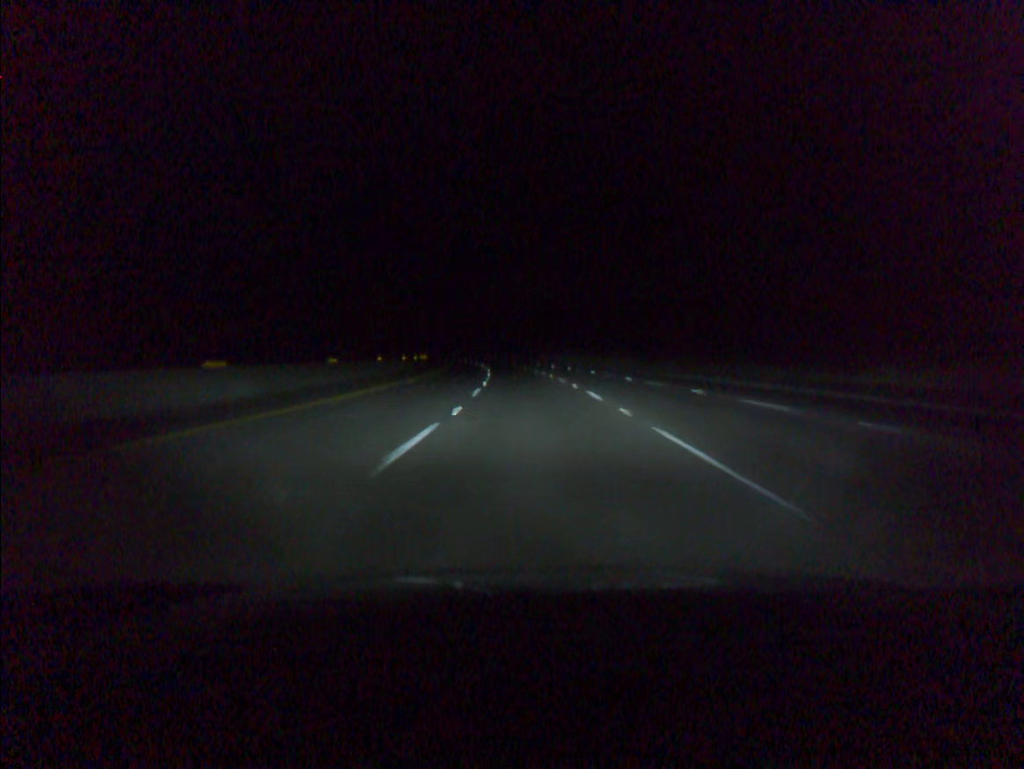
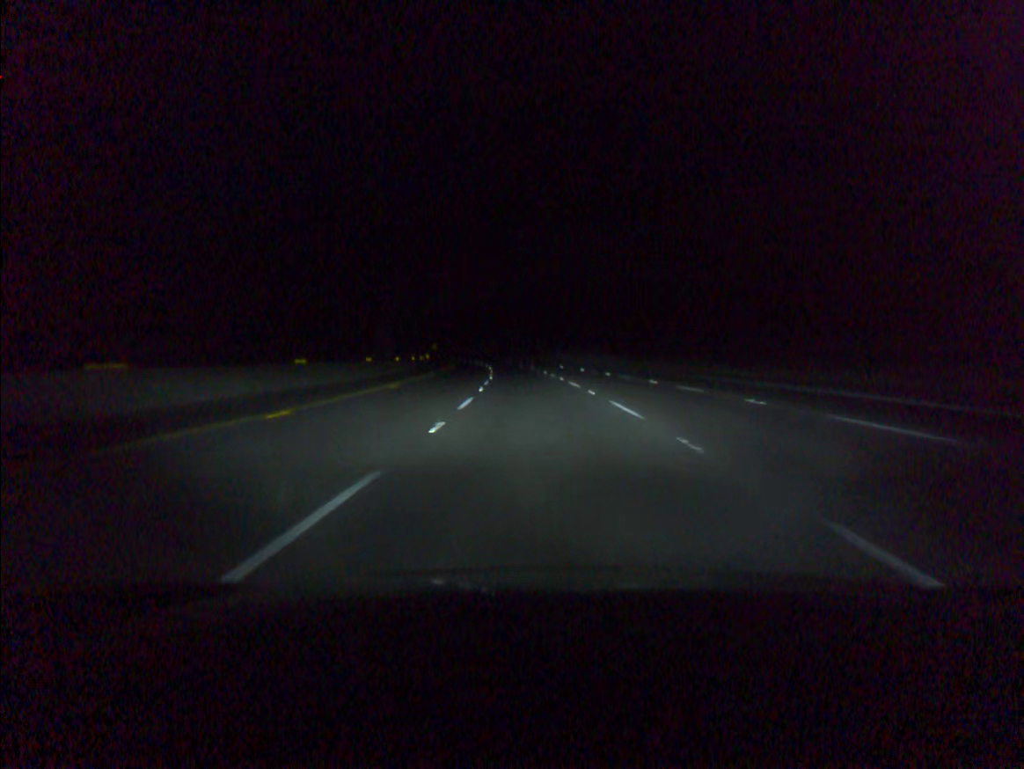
(-0.3, +20.4) m; -2°
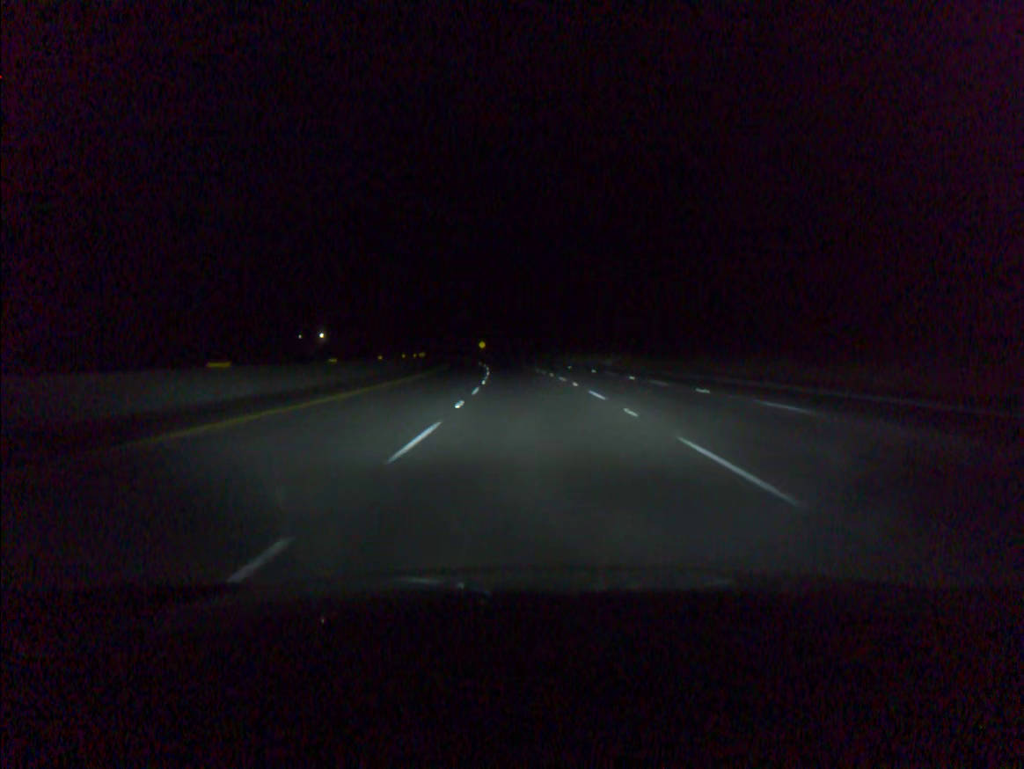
(-3.7, +81.7) m; -5°
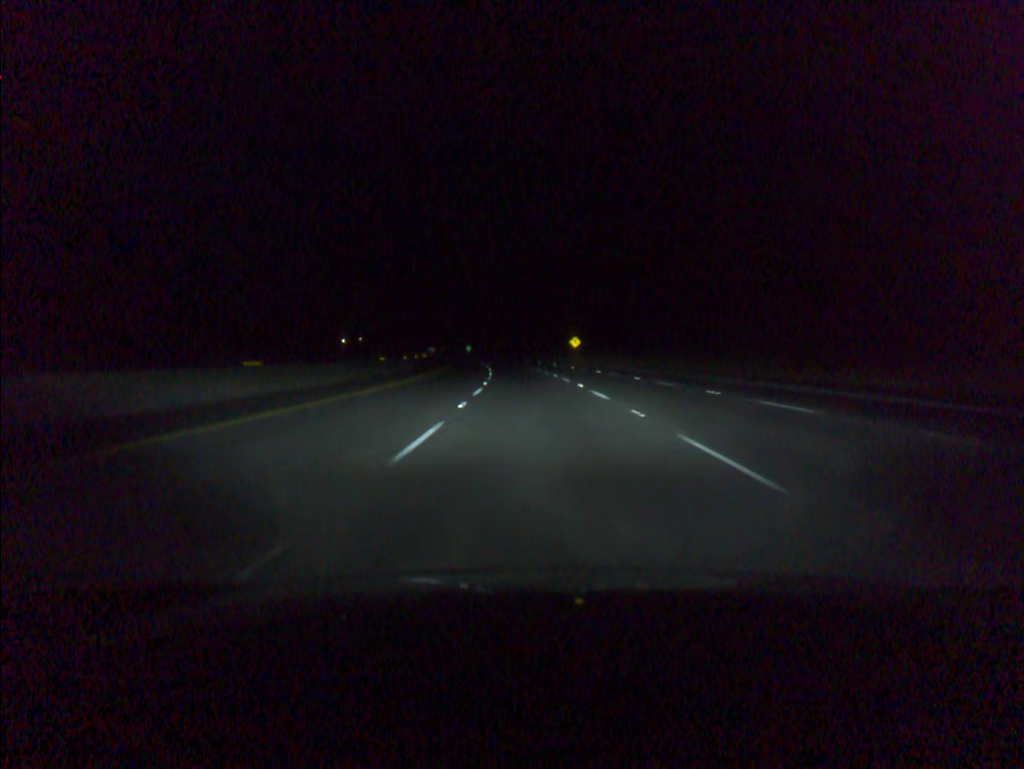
(-6.5, +102.1) m; -7°
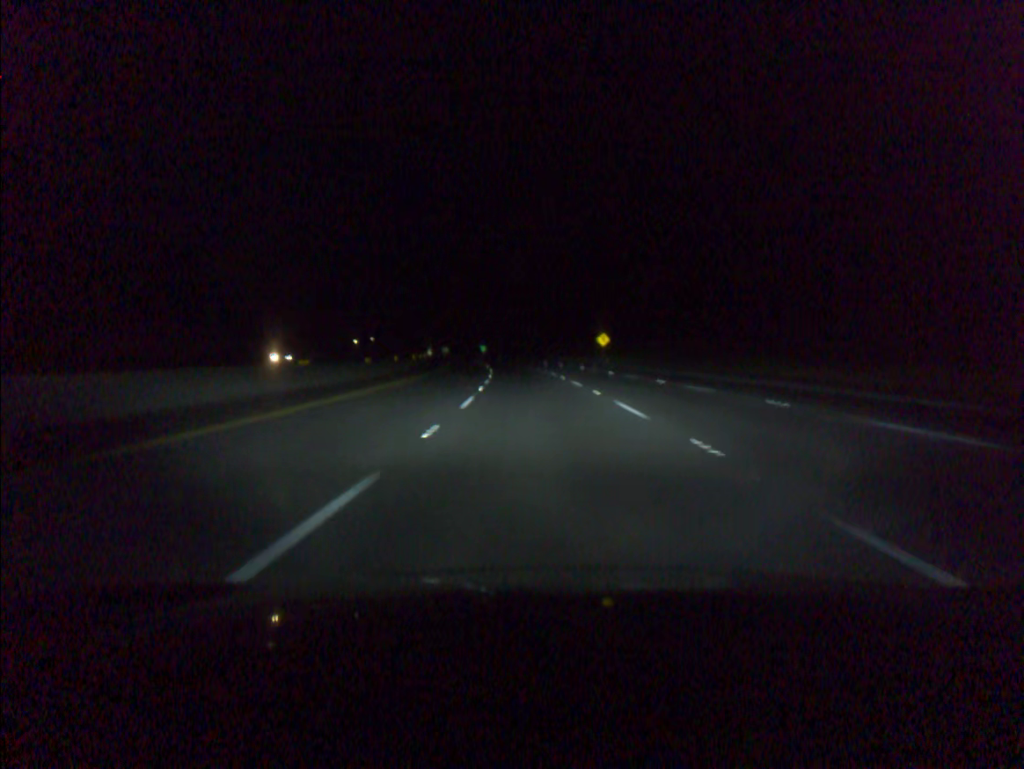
(-0.2, +20.5) m; -1°
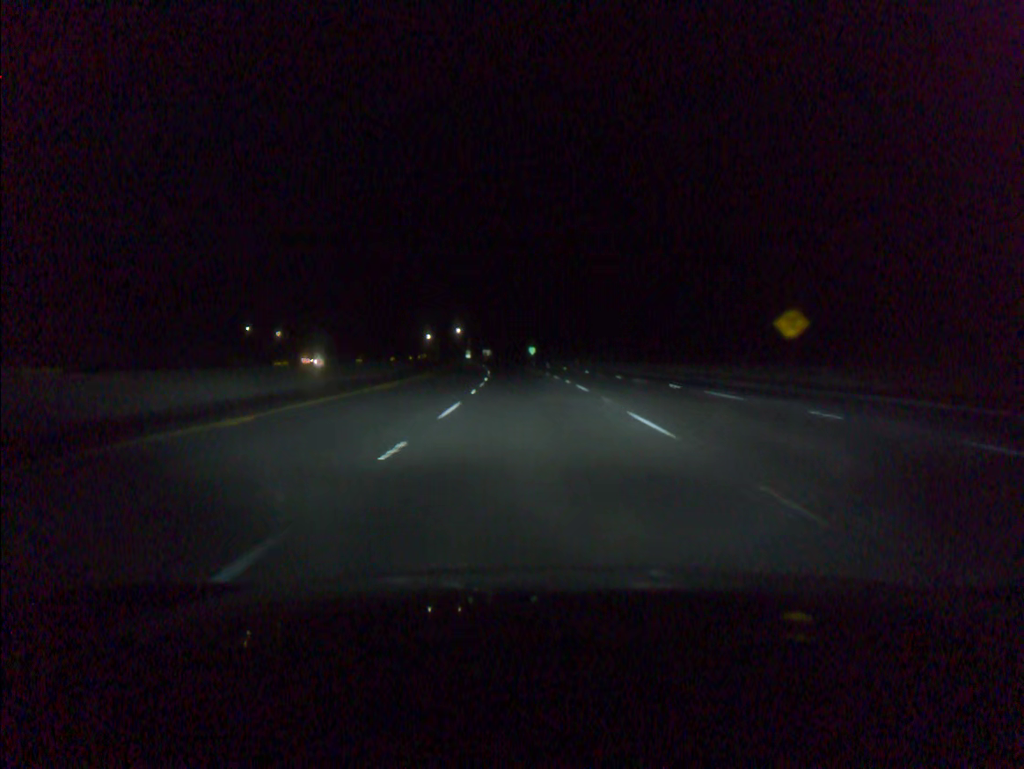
(-2.3, +61.2) m; -4°
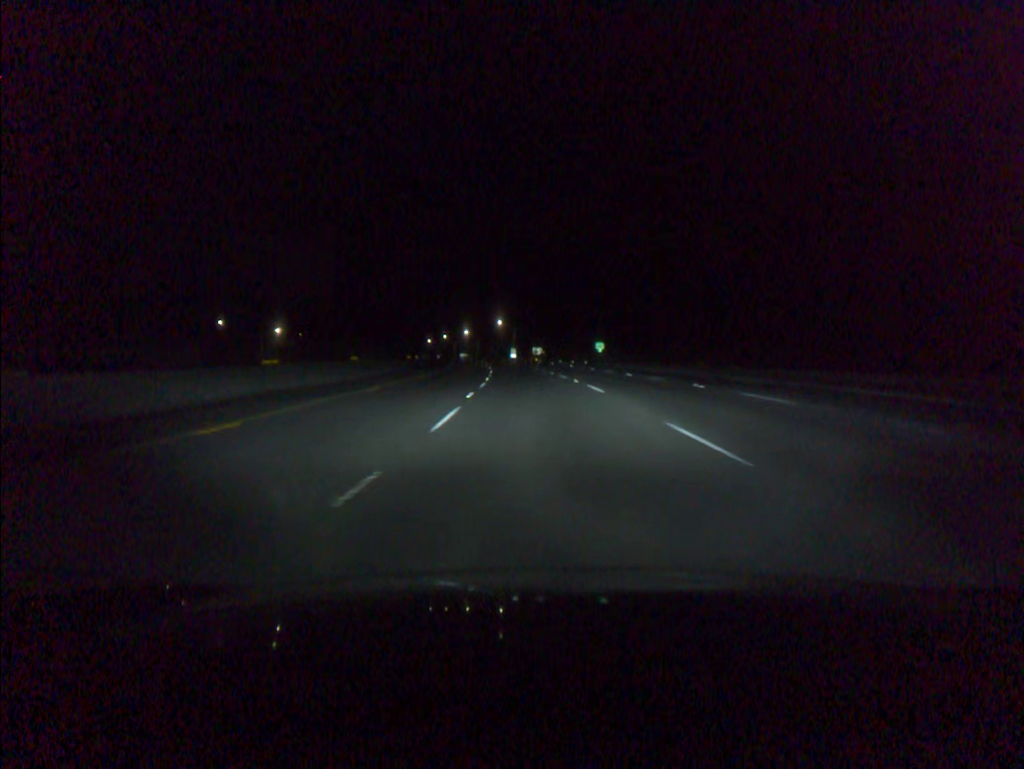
(-2.4, +61.1) m; -4°
